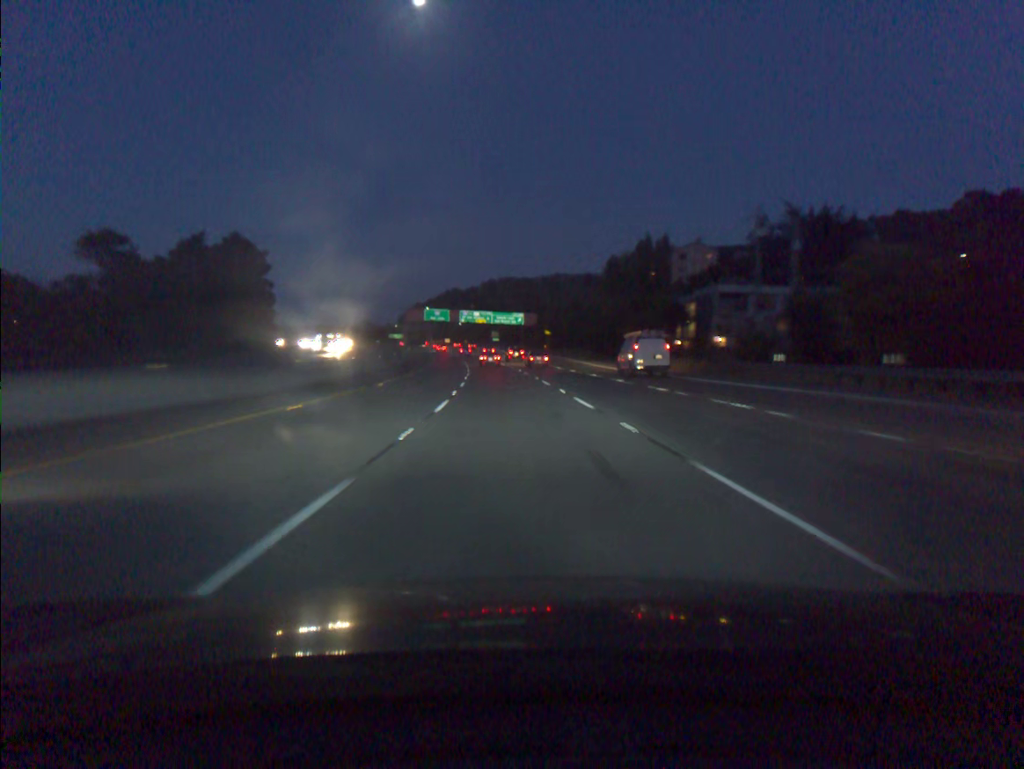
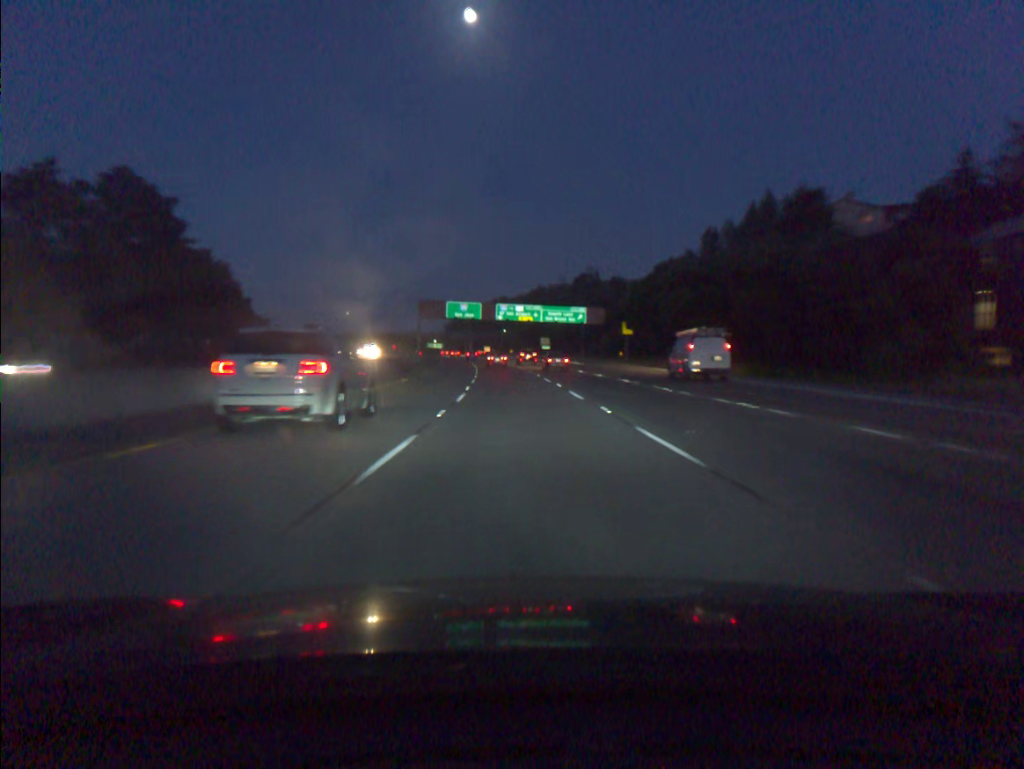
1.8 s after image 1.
(-1.7, +52.7) m; -4°
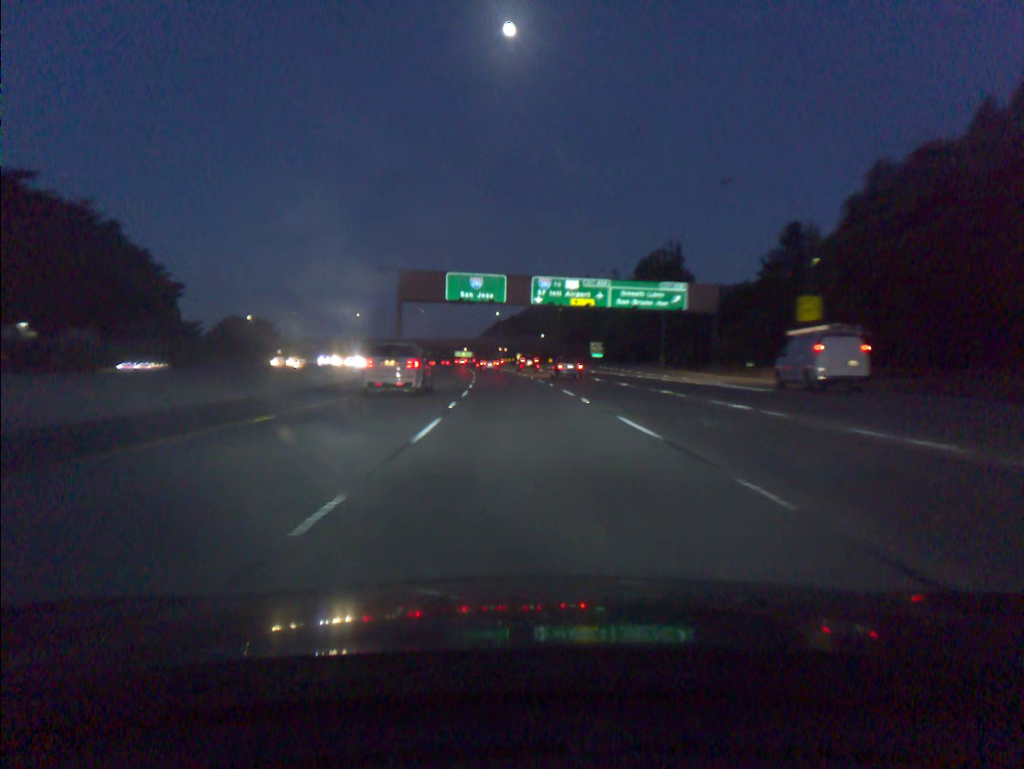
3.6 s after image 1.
(-1.3, +53.3) m; -3°
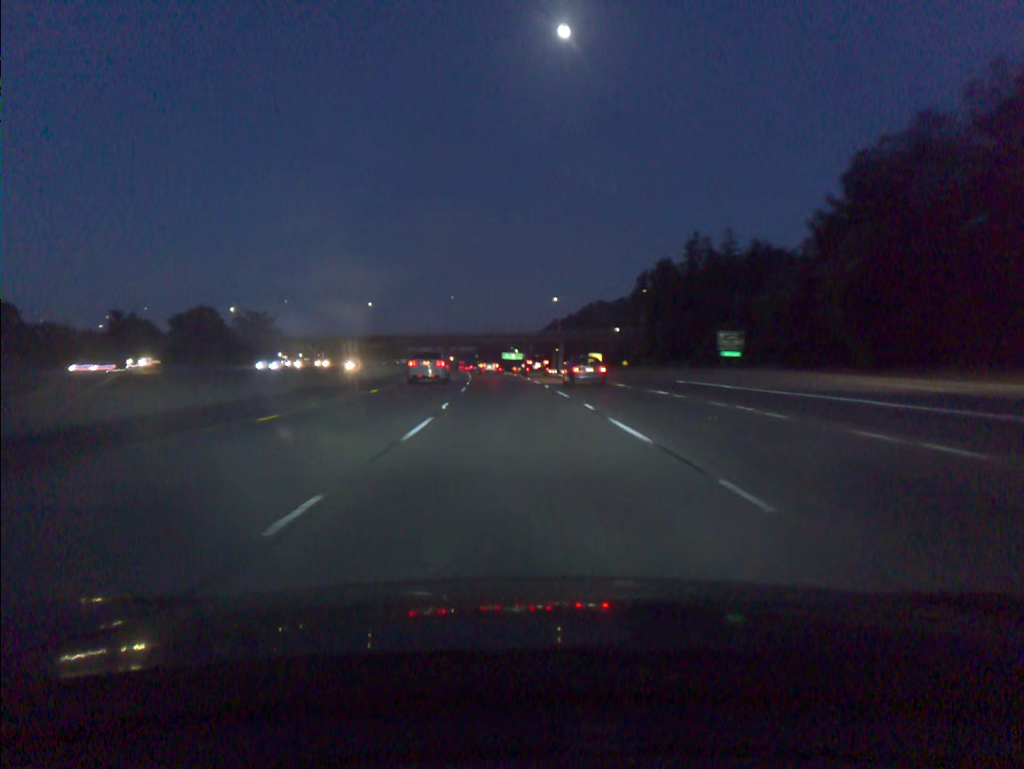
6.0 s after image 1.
(-2.4, +71.9) m; -4°
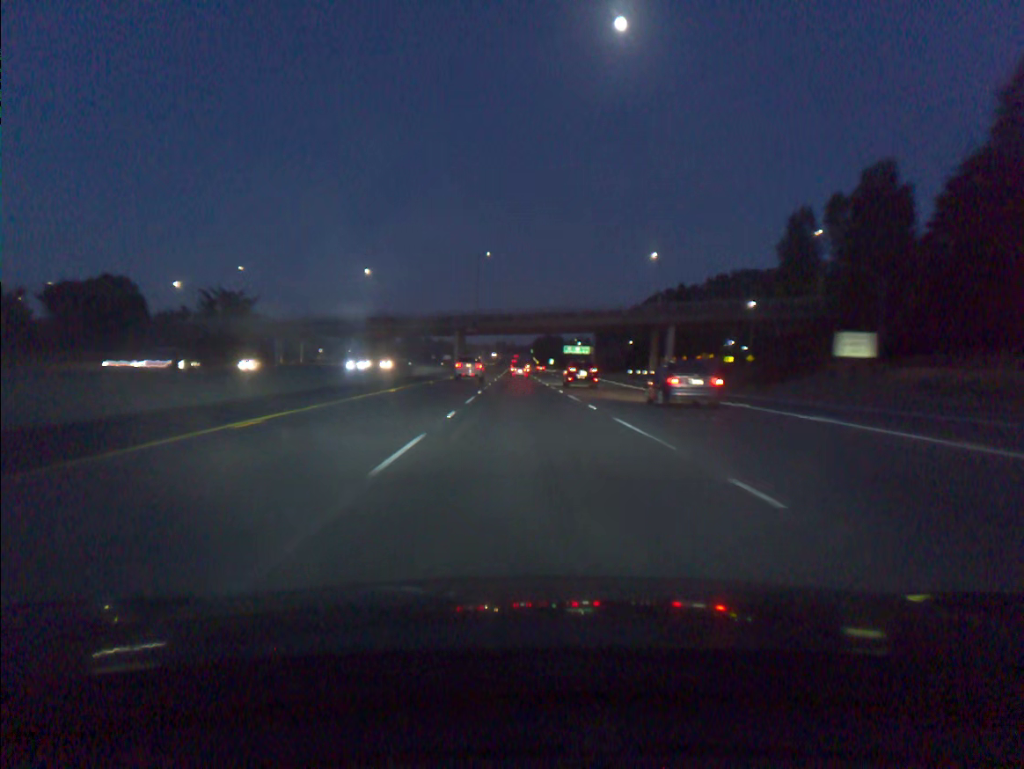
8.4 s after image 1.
(-2.9, +72.7) m; -4°
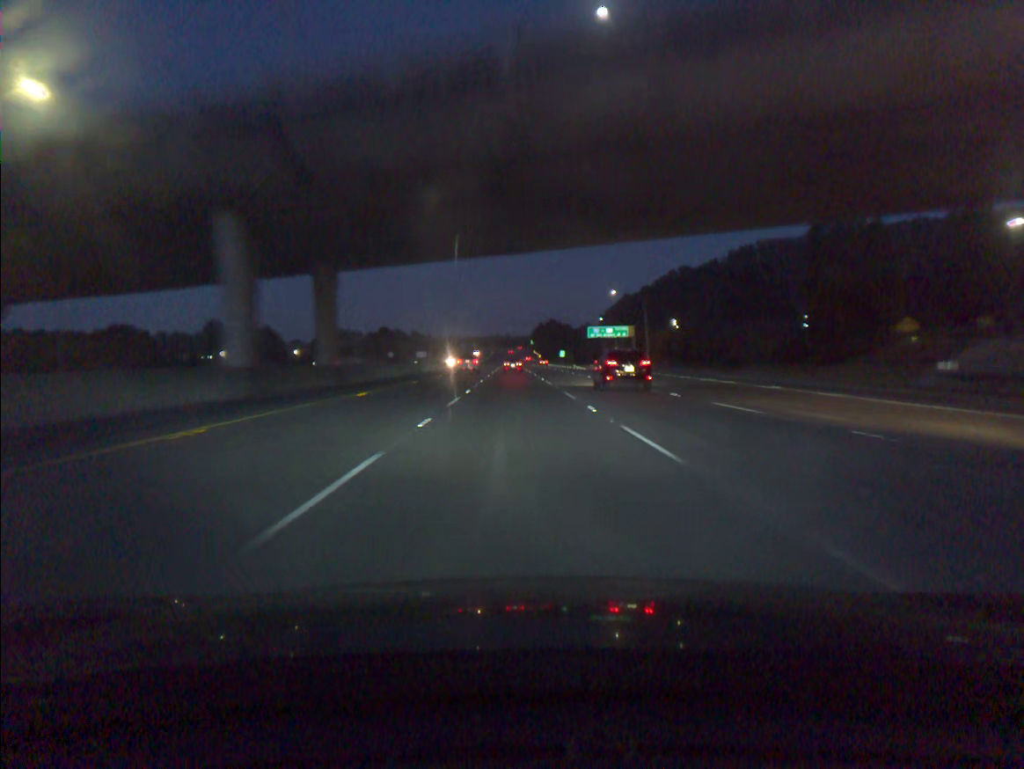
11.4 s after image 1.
(-0.3, +92.2) m; 0°
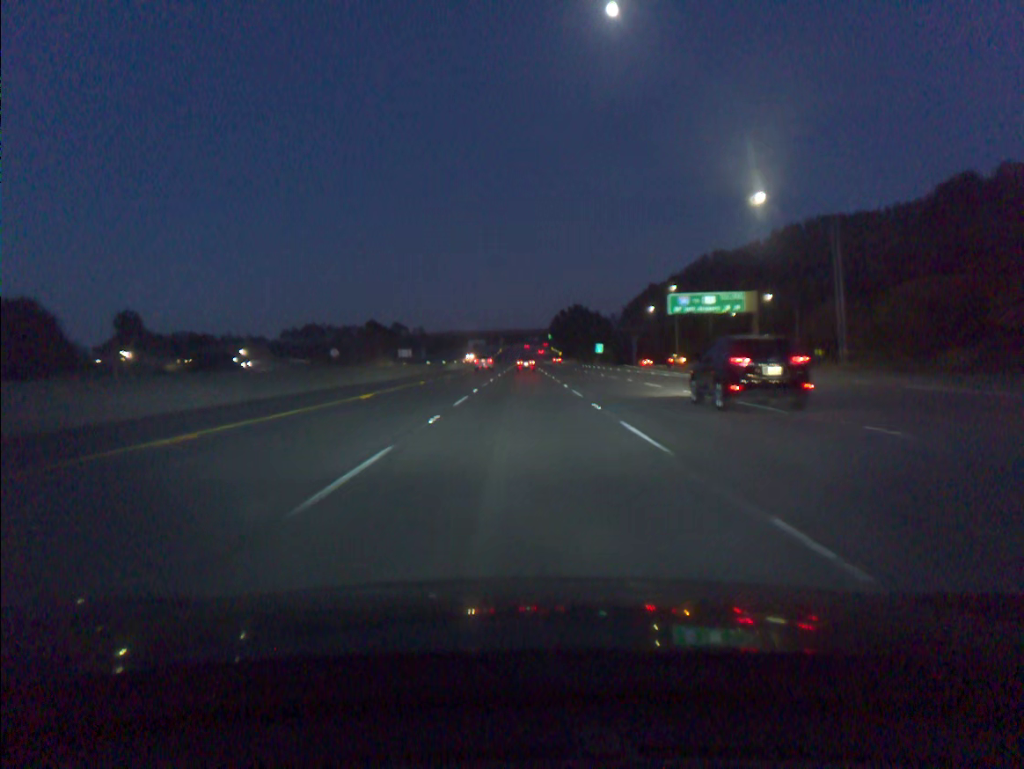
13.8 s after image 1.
(-0.6, +73.4) m; -1°
